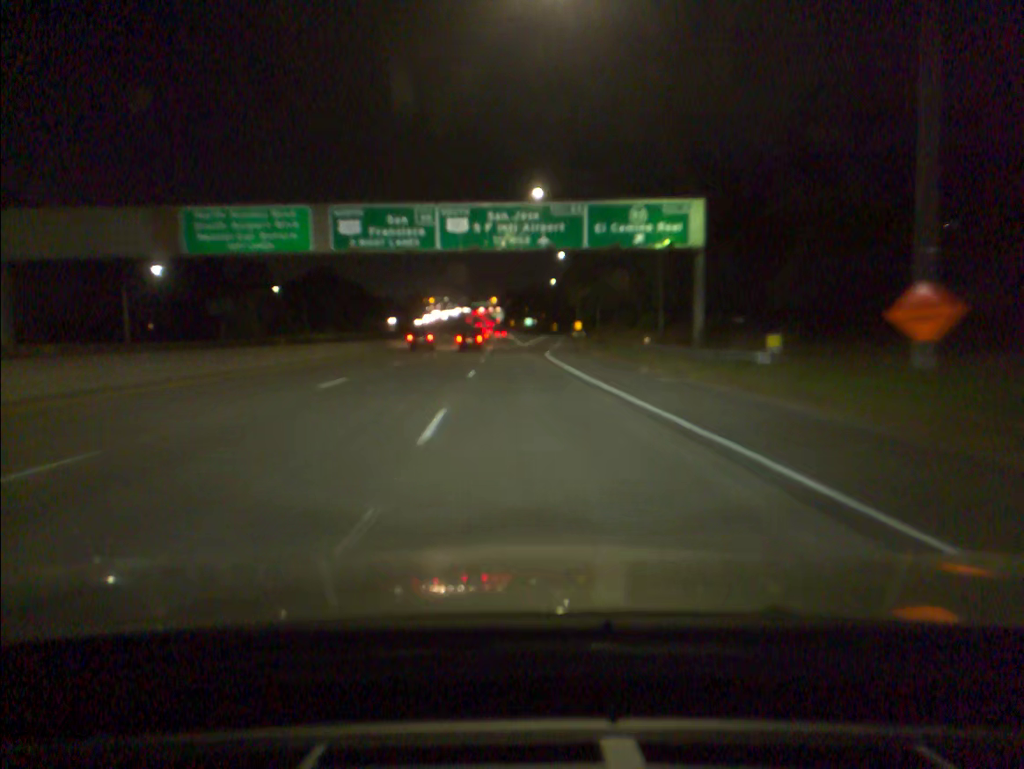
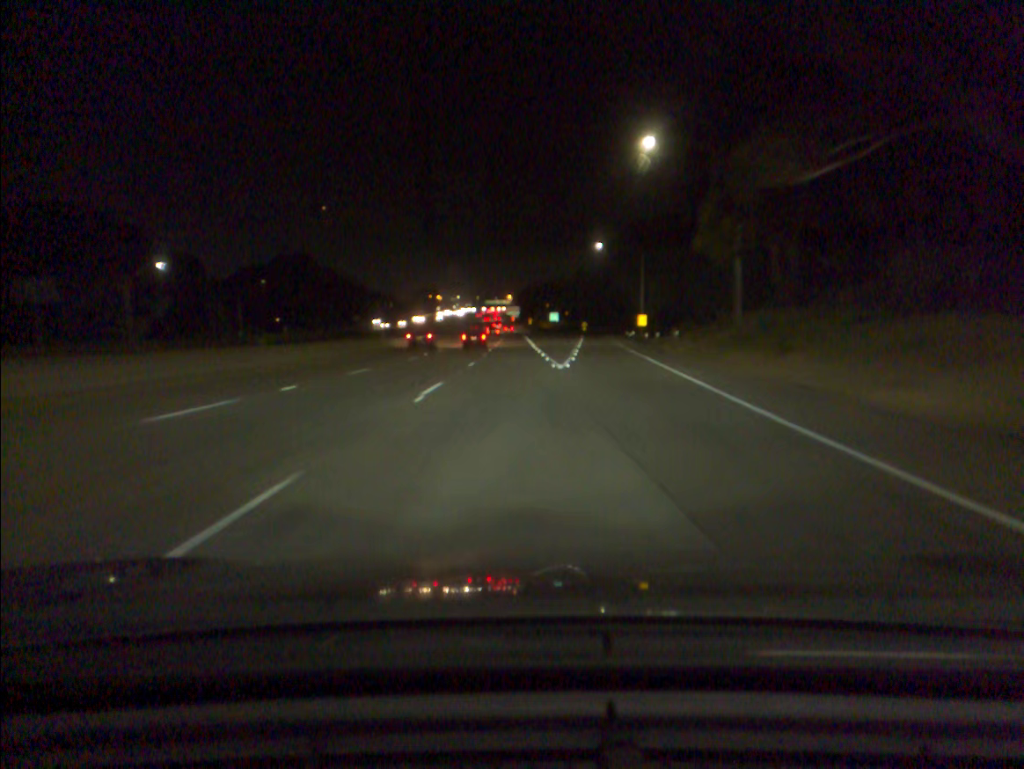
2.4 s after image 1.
(-0.8, +65.6) m; -1°
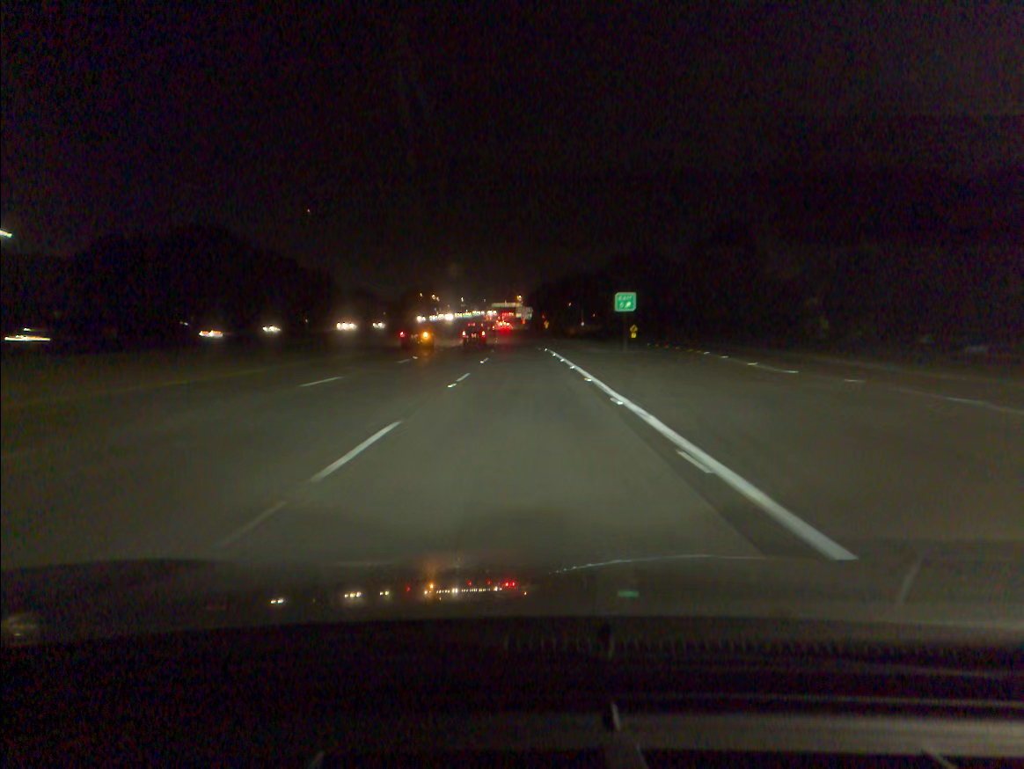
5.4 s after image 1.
(-0.7, +85.6) m; -1°
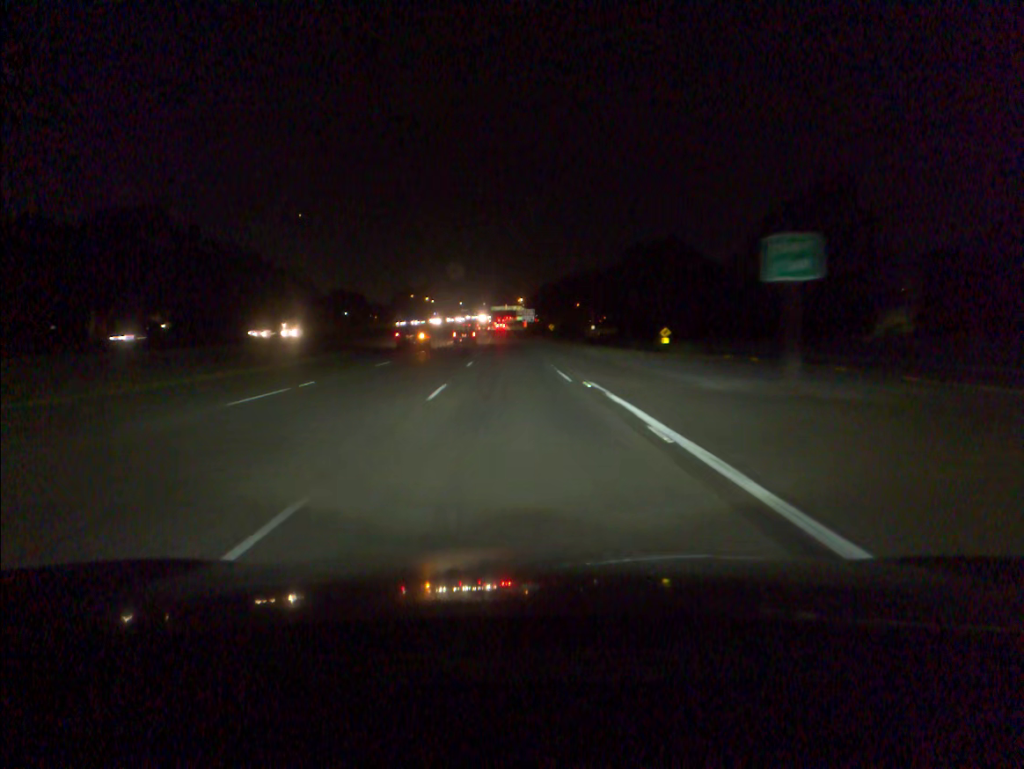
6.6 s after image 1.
(0.0, +35.2) m; 0°
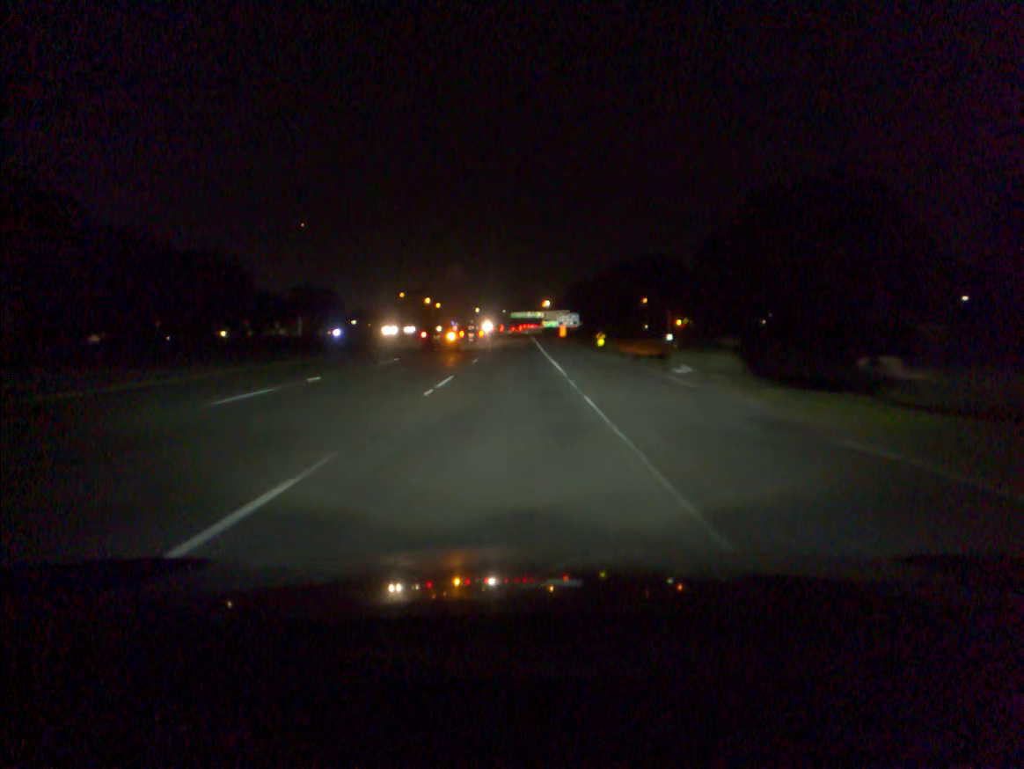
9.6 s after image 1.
(-1.7, +90.3) m; -2°
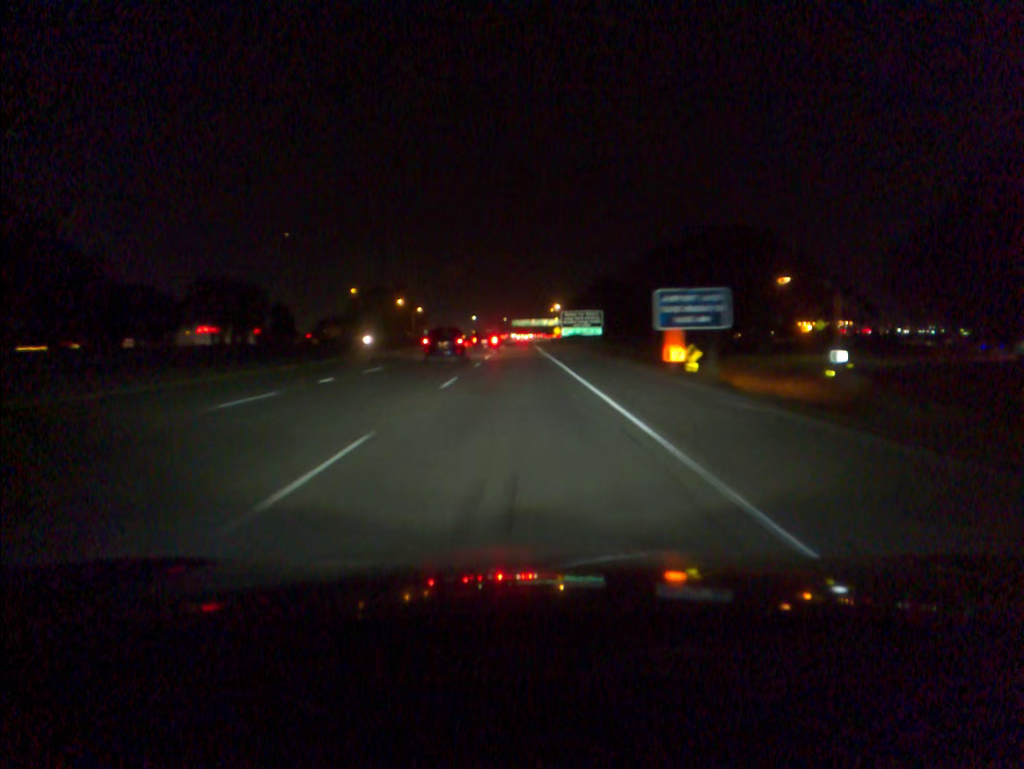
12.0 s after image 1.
(-0.3, +74.4) m; 0°
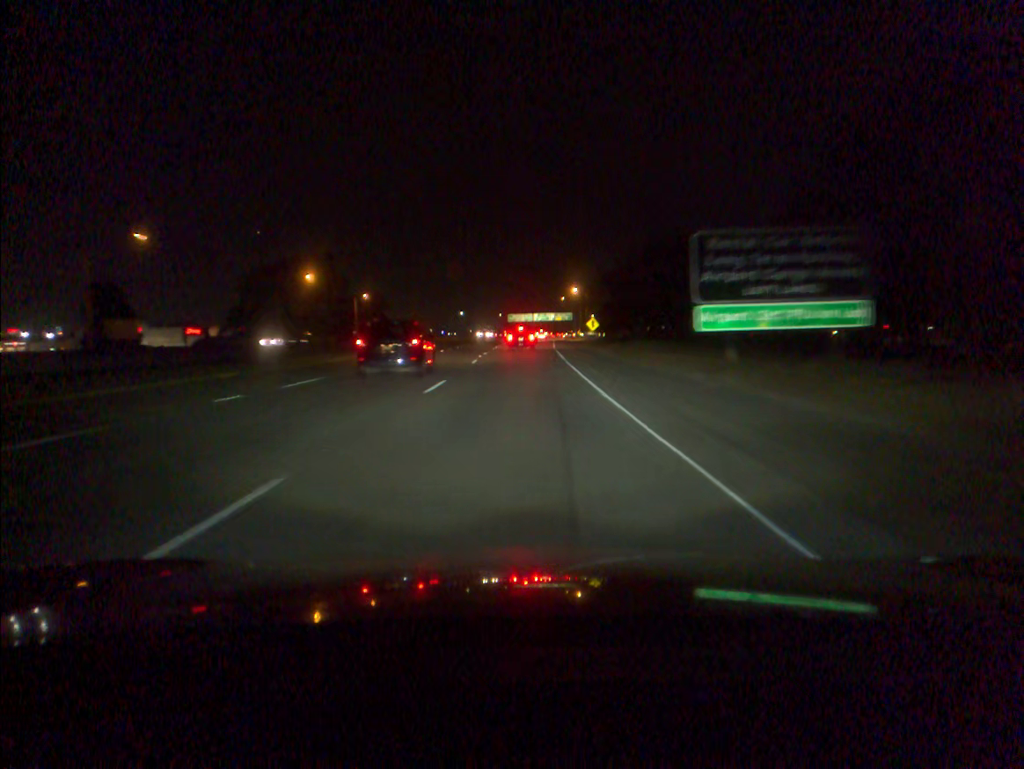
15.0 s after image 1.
(-0.1, +94.5) m; 0°
